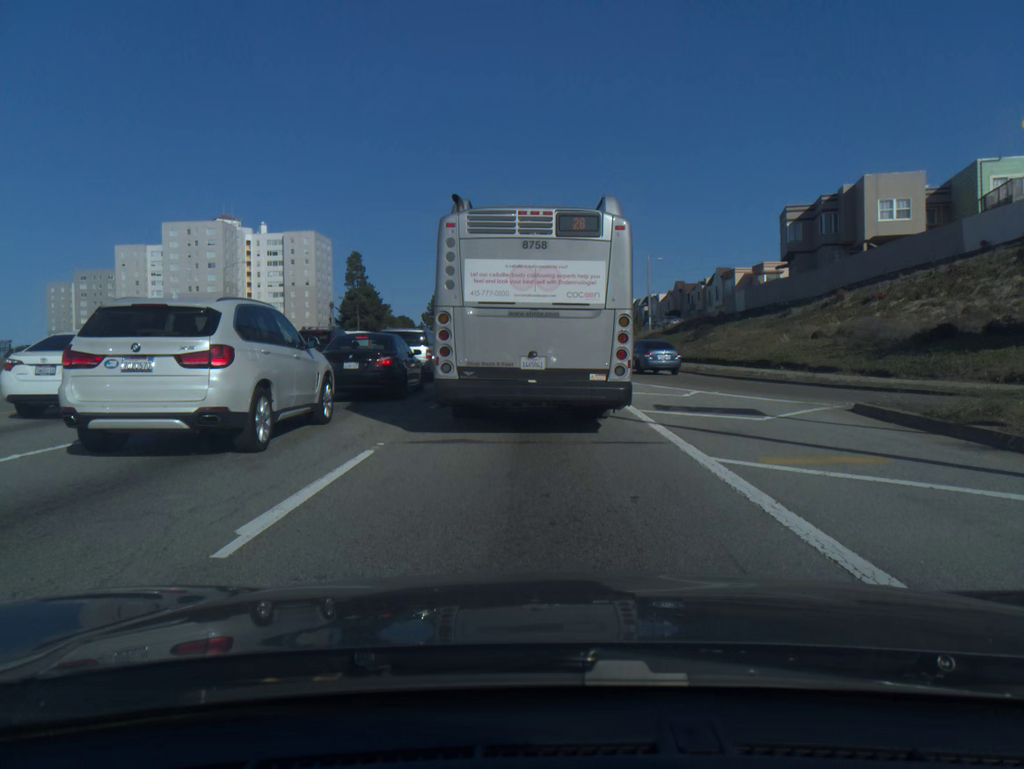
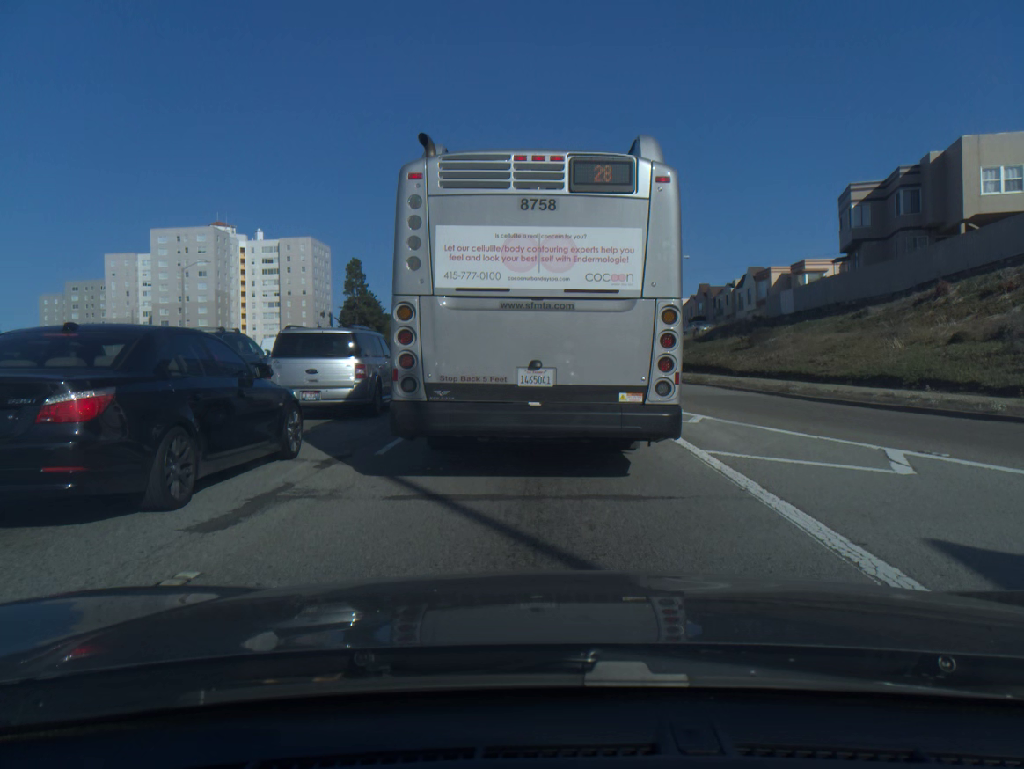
(0.0, +10.9) m; 0°
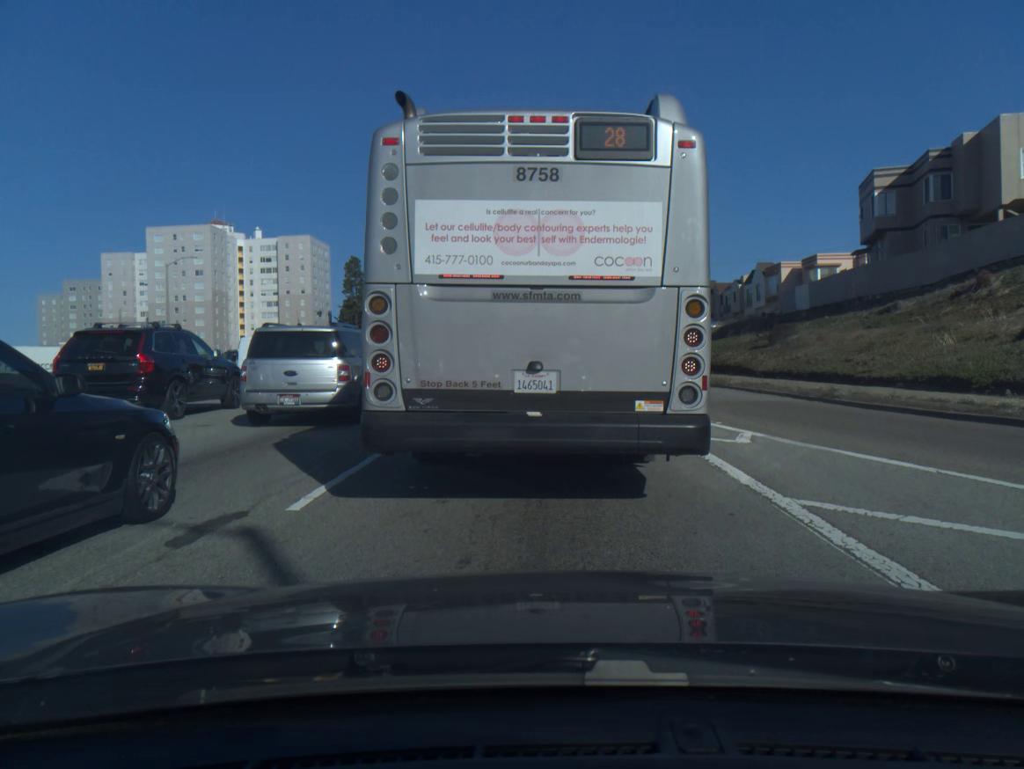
(0.0, +3.4) m; 0°
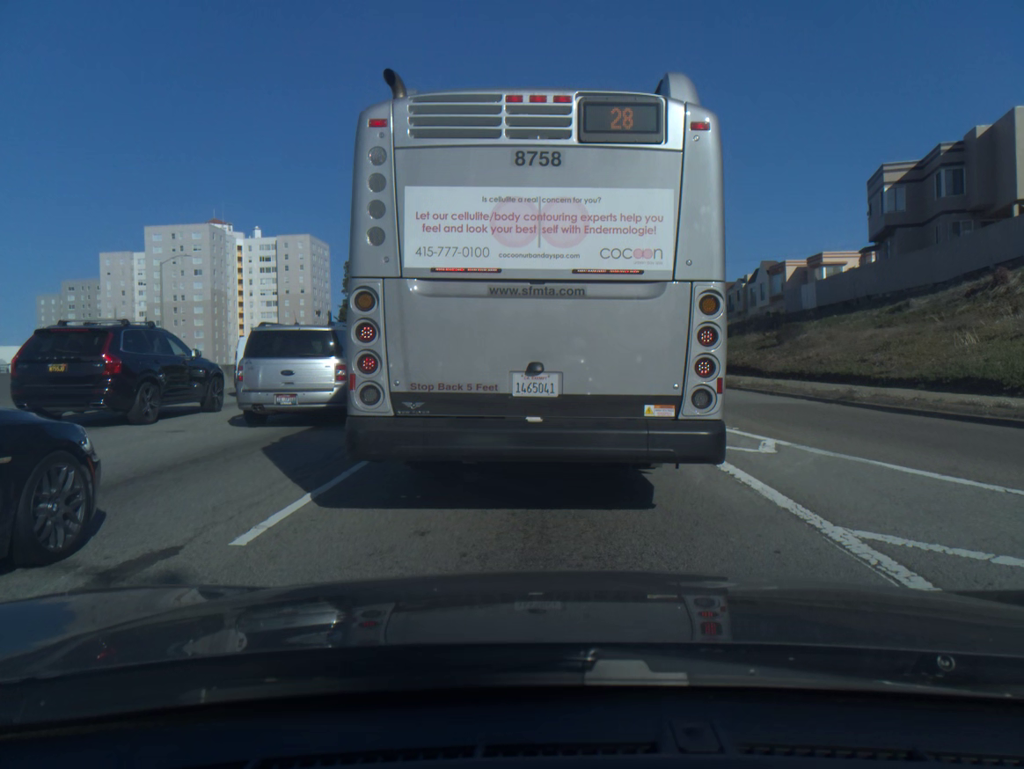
(0.0, +1.1) m; 0°
